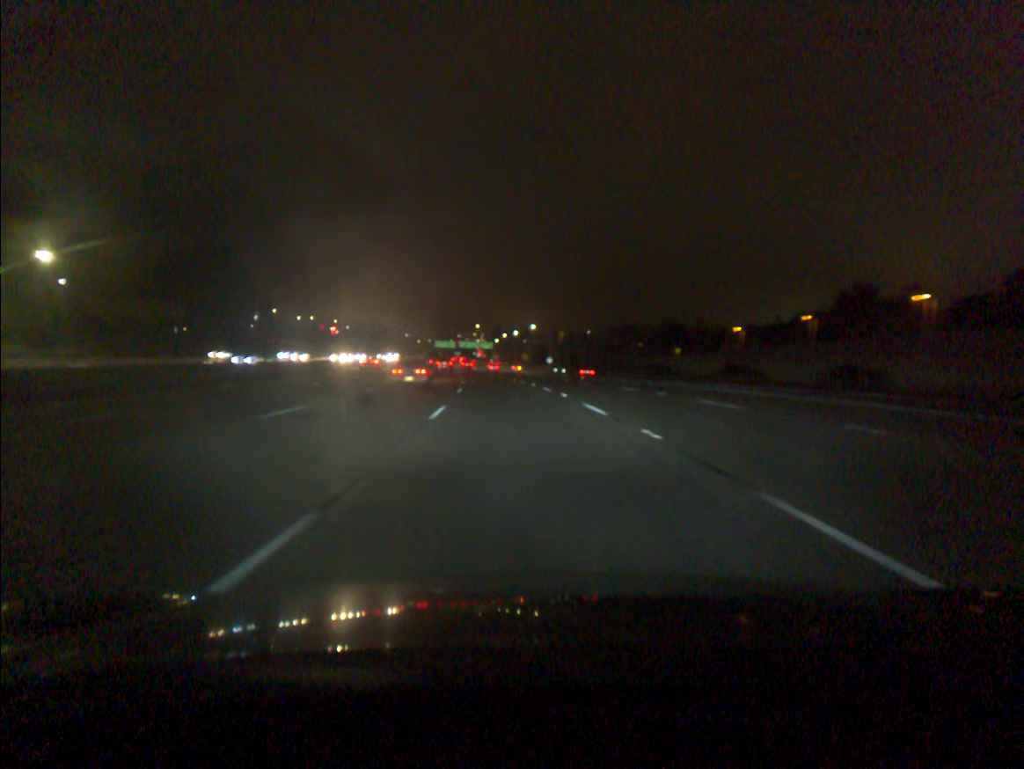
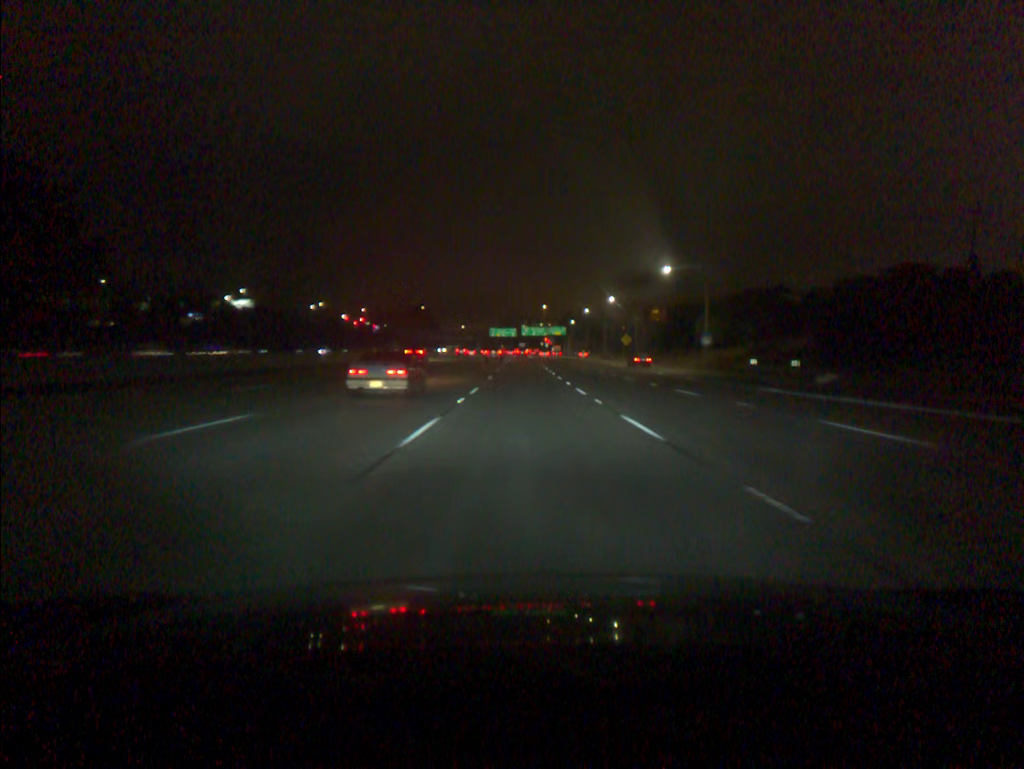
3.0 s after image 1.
(-5.3, +91.5) m; -5°
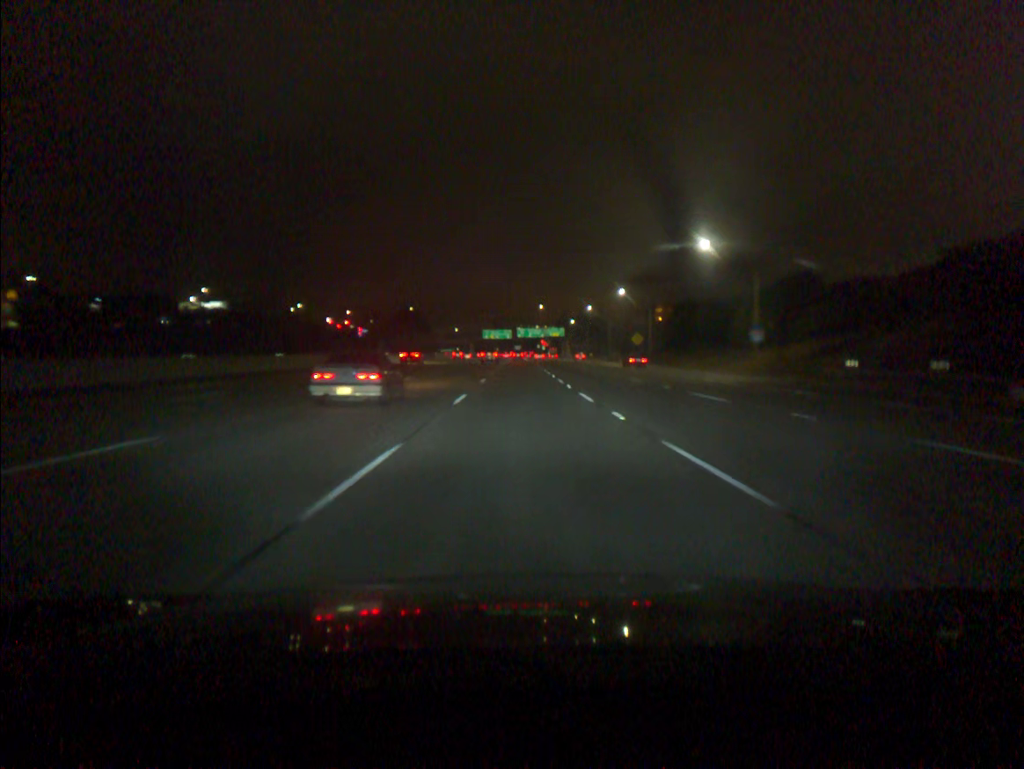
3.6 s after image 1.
(0.0, +18.4) m; 0°
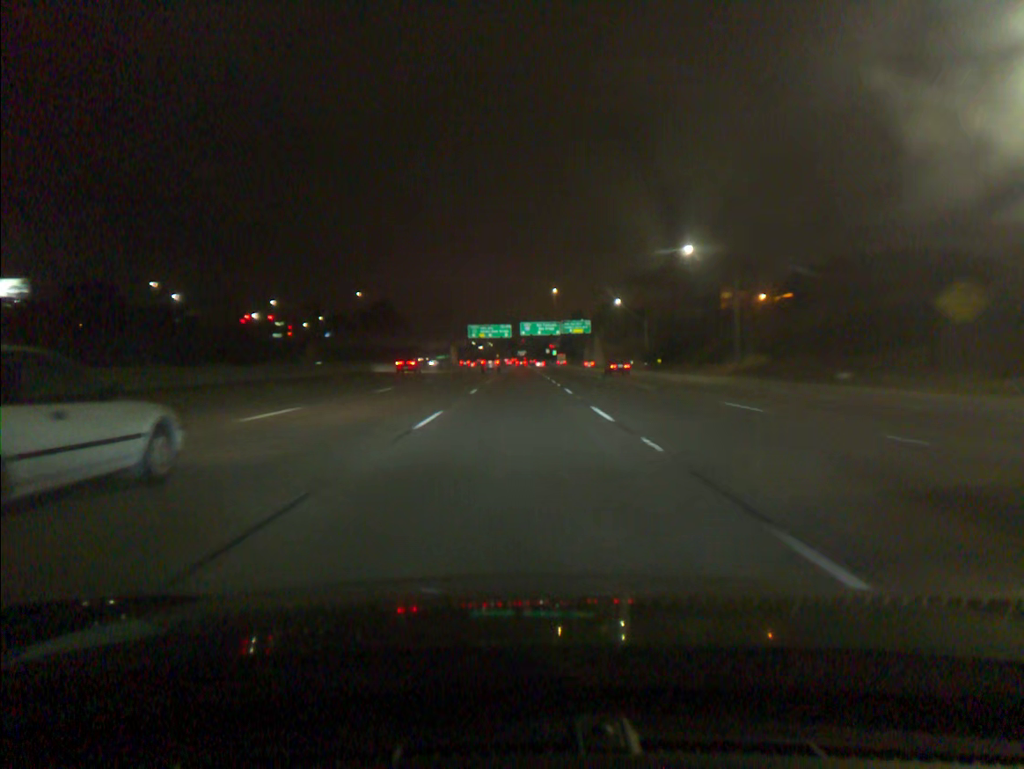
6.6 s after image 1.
(+0.1, +91.7) m; 0°
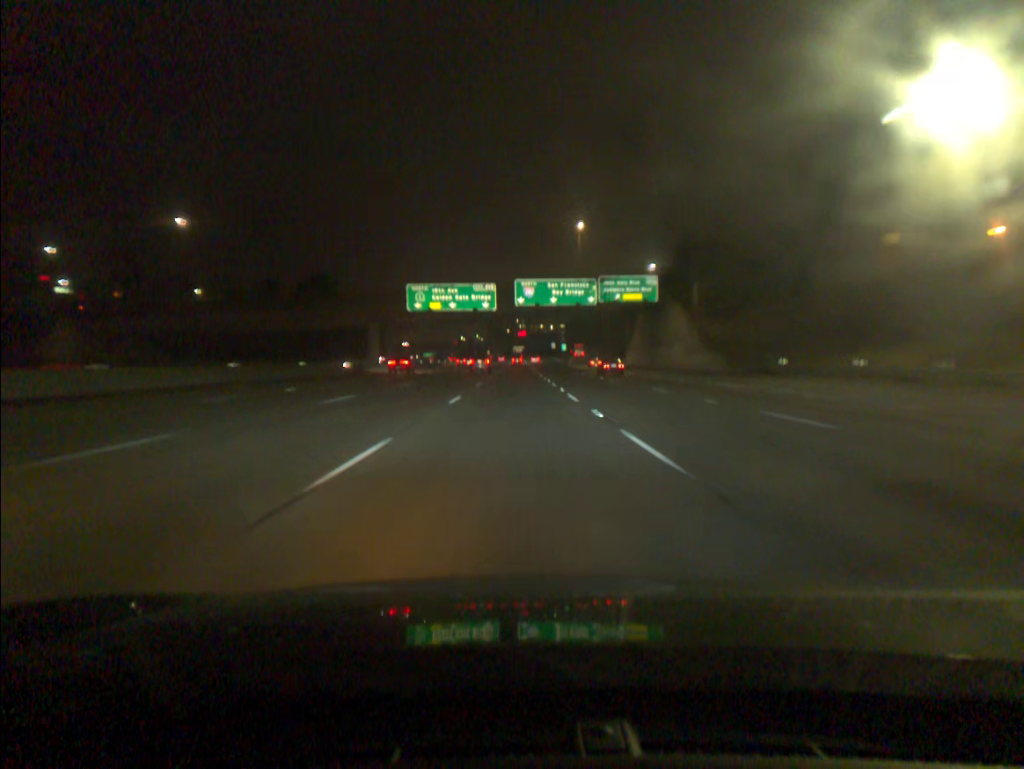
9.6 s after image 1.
(+0.4, +91.3) m; 0°
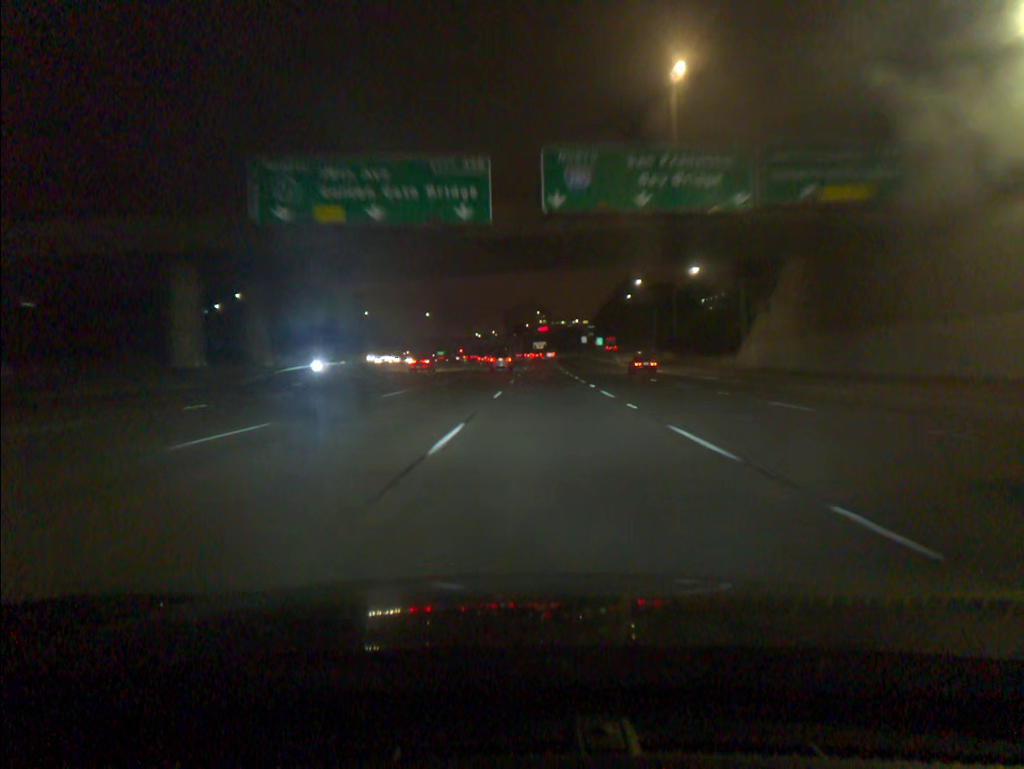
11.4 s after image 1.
(-0.6, +54.9) m; -1°
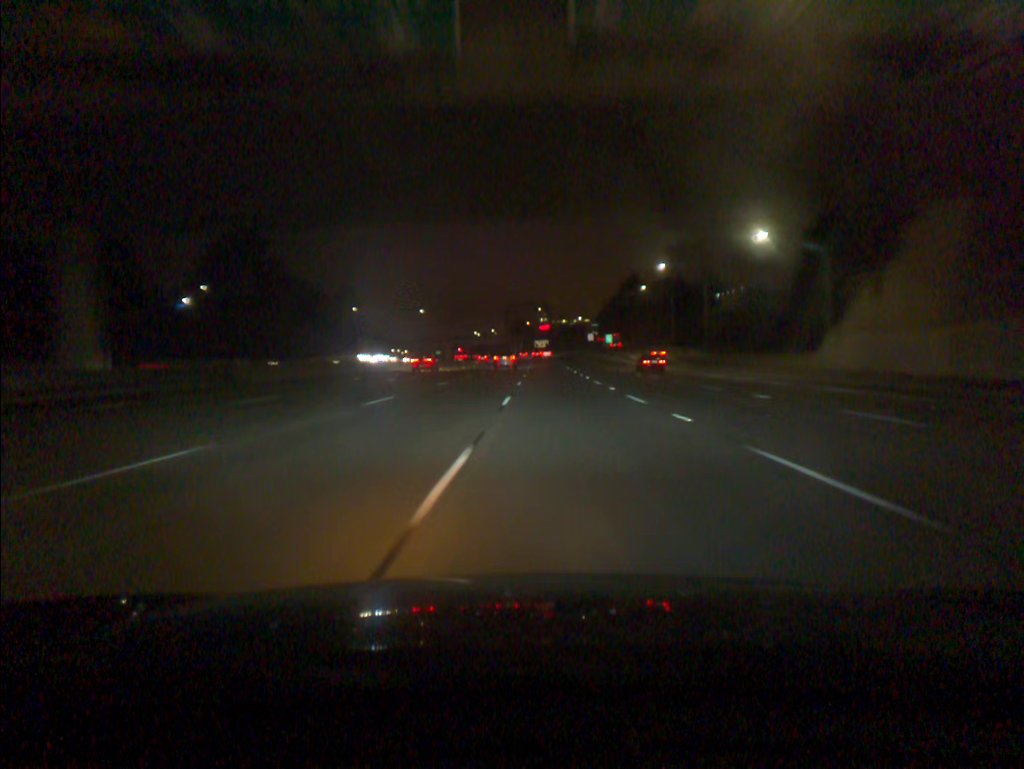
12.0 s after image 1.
(0.0, +18.3) m; 0°
